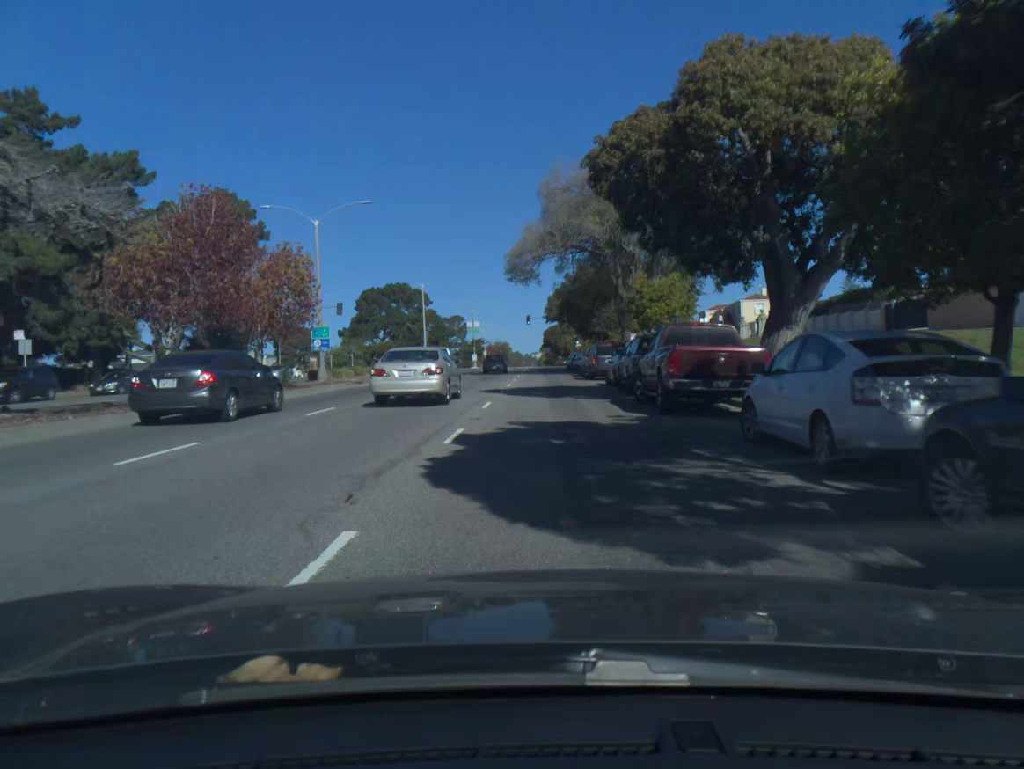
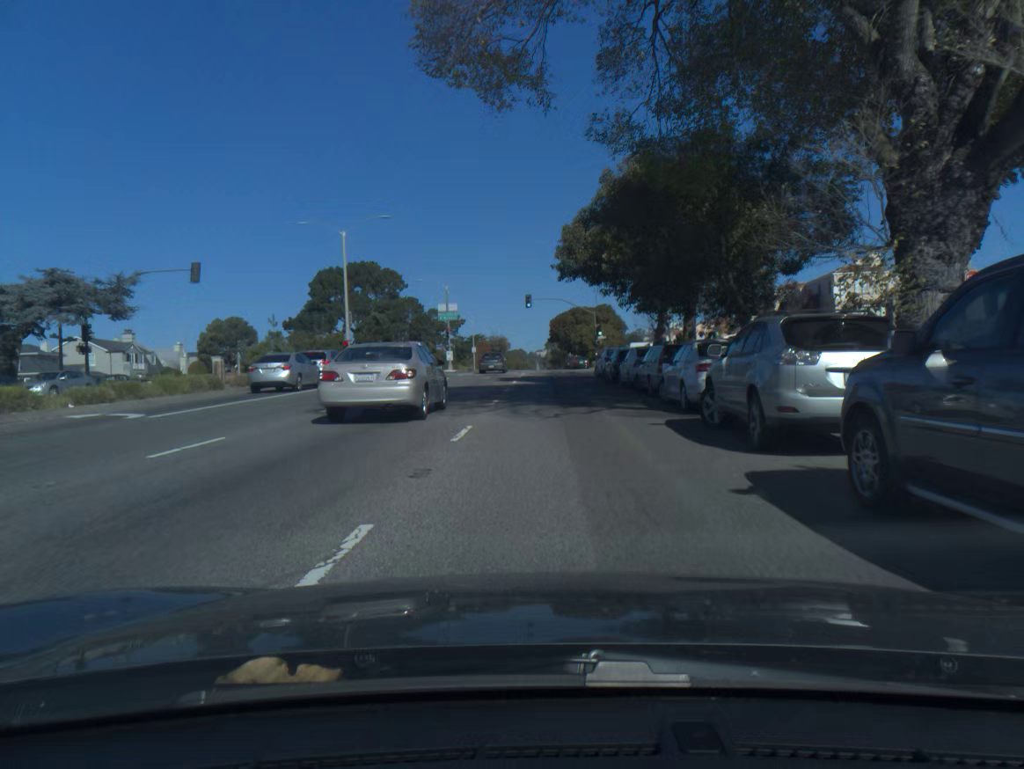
(-0.2, +35.3) m; 0°
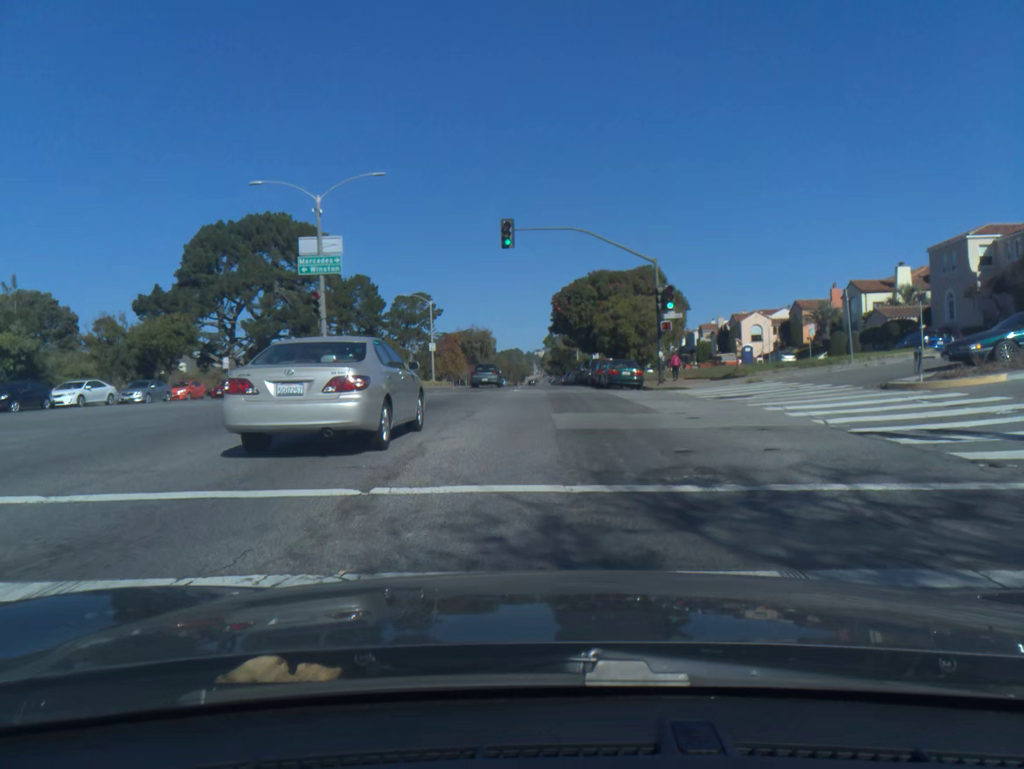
(+0.1, +43.7) m; 0°
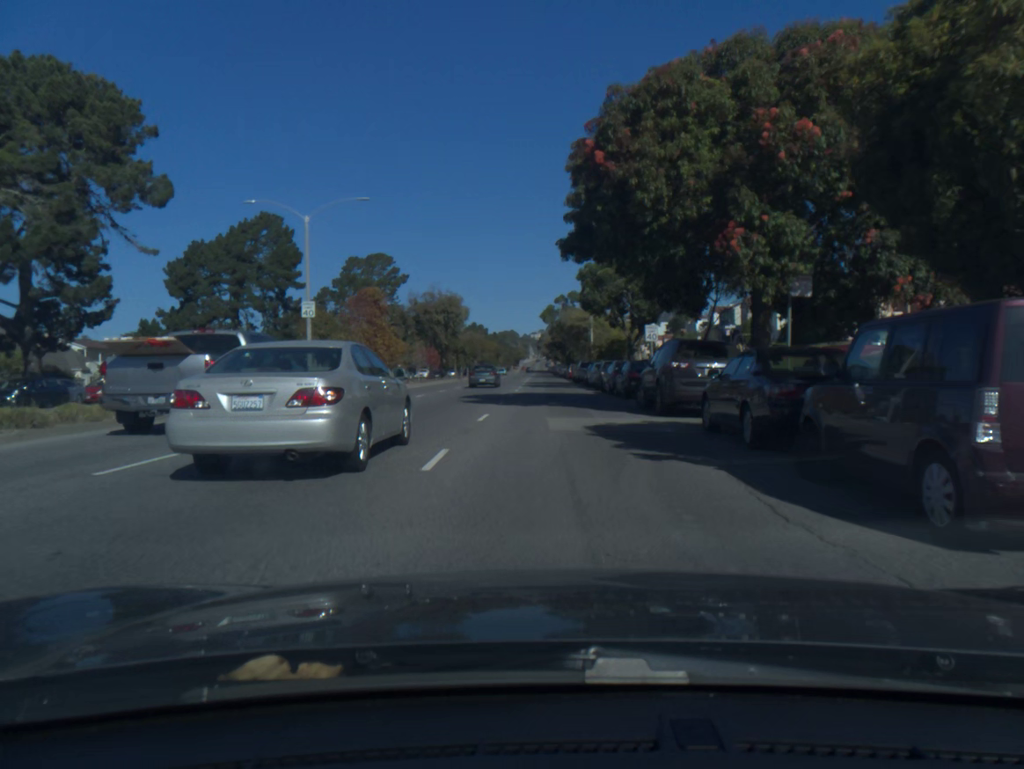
(-0.1, +40.6) m; 0°
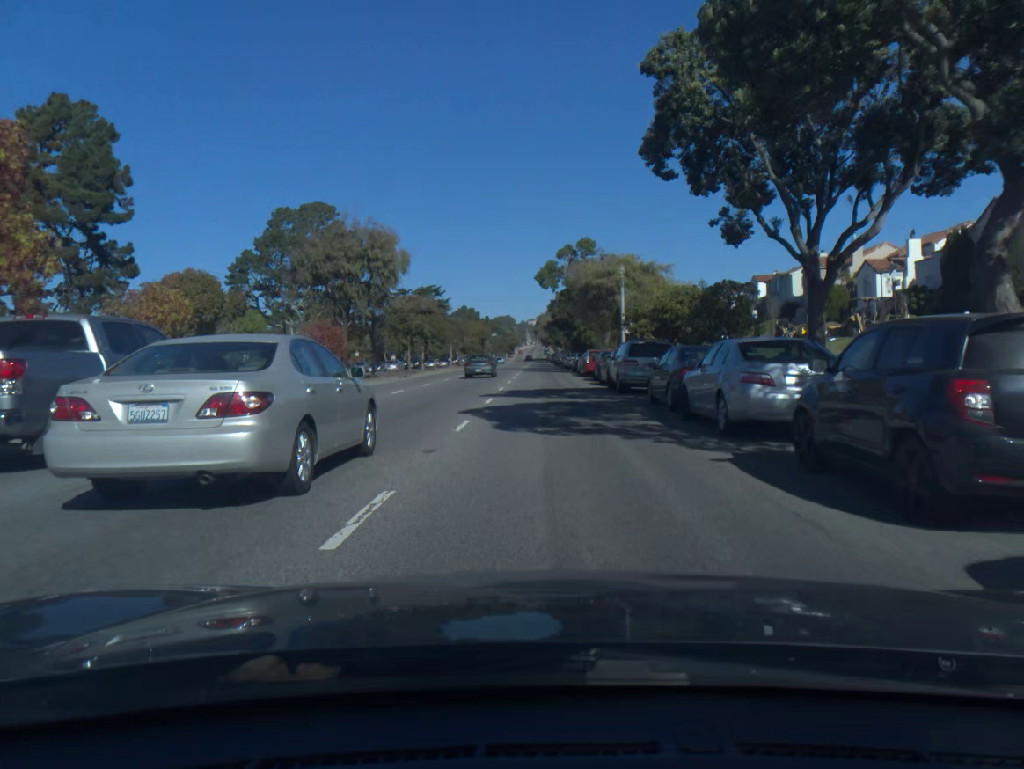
(0.0, +32.3) m; 0°
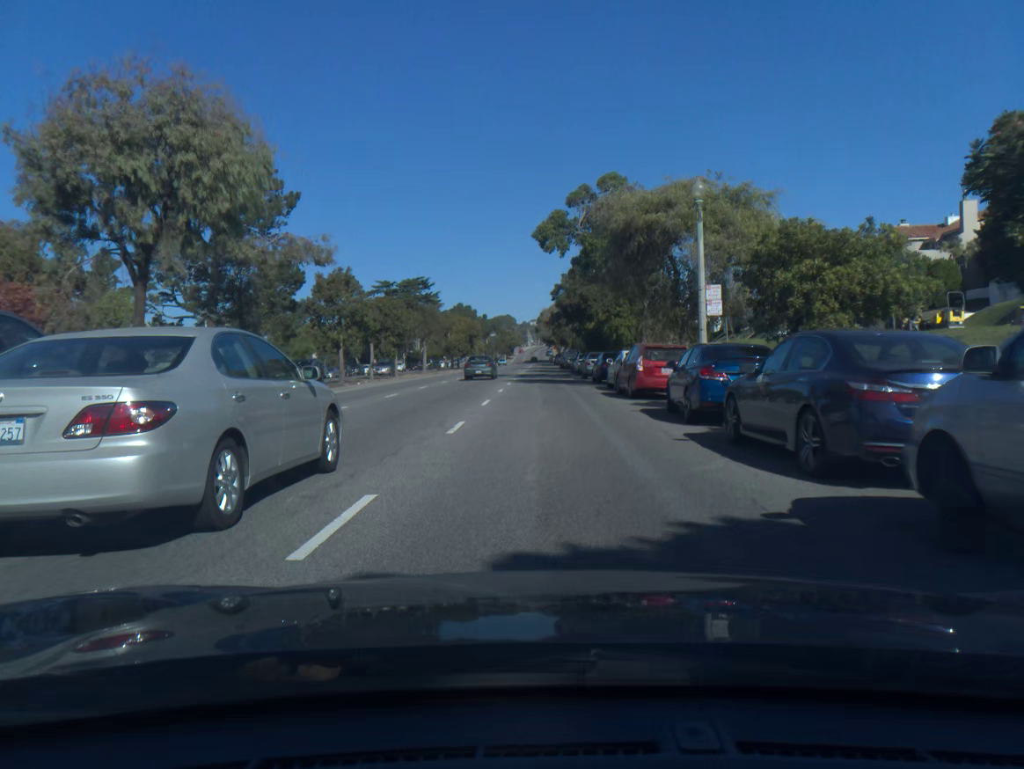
(0.0, +22.6) m; 0°
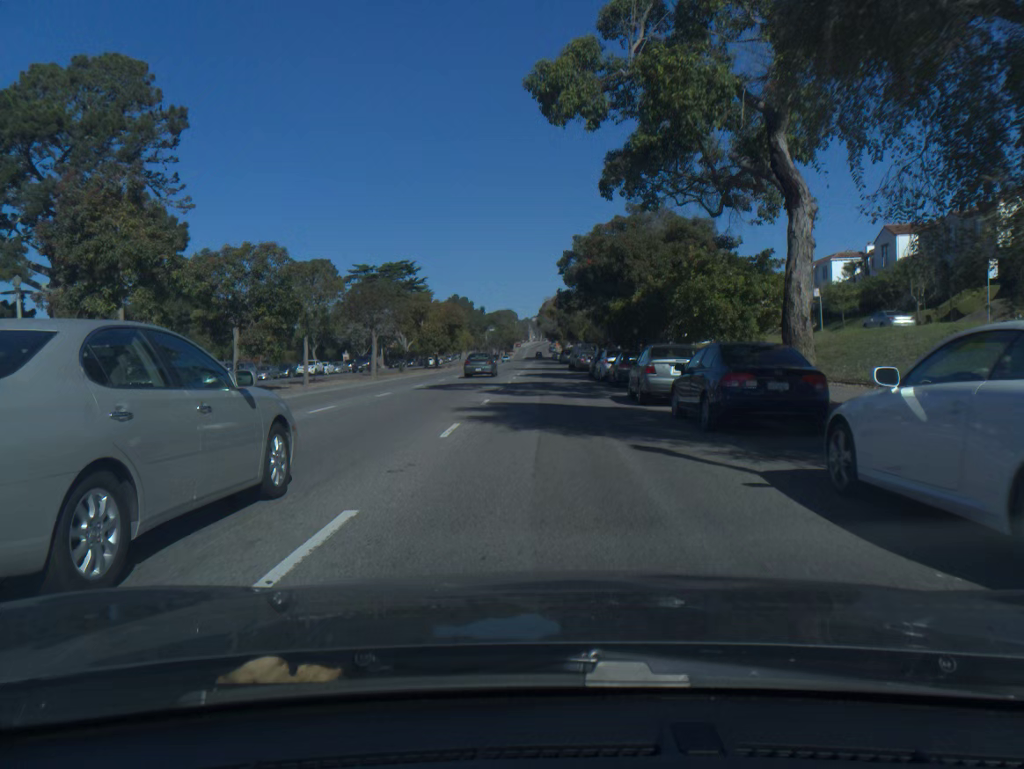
(0.0, +23.0) m; 0°
